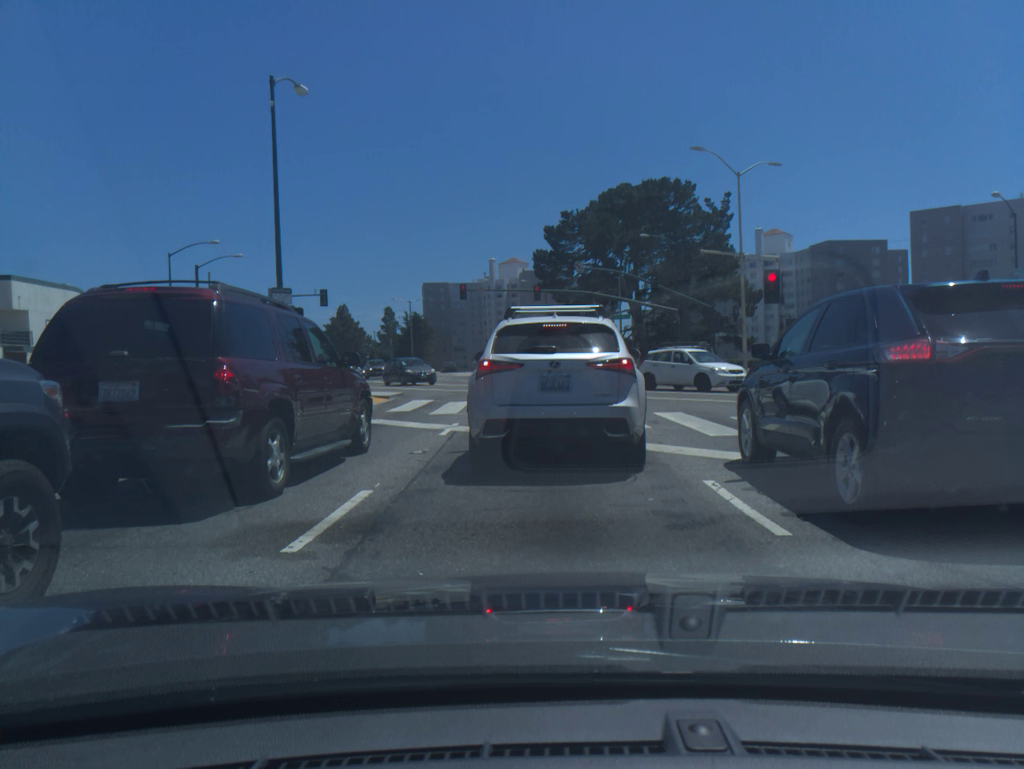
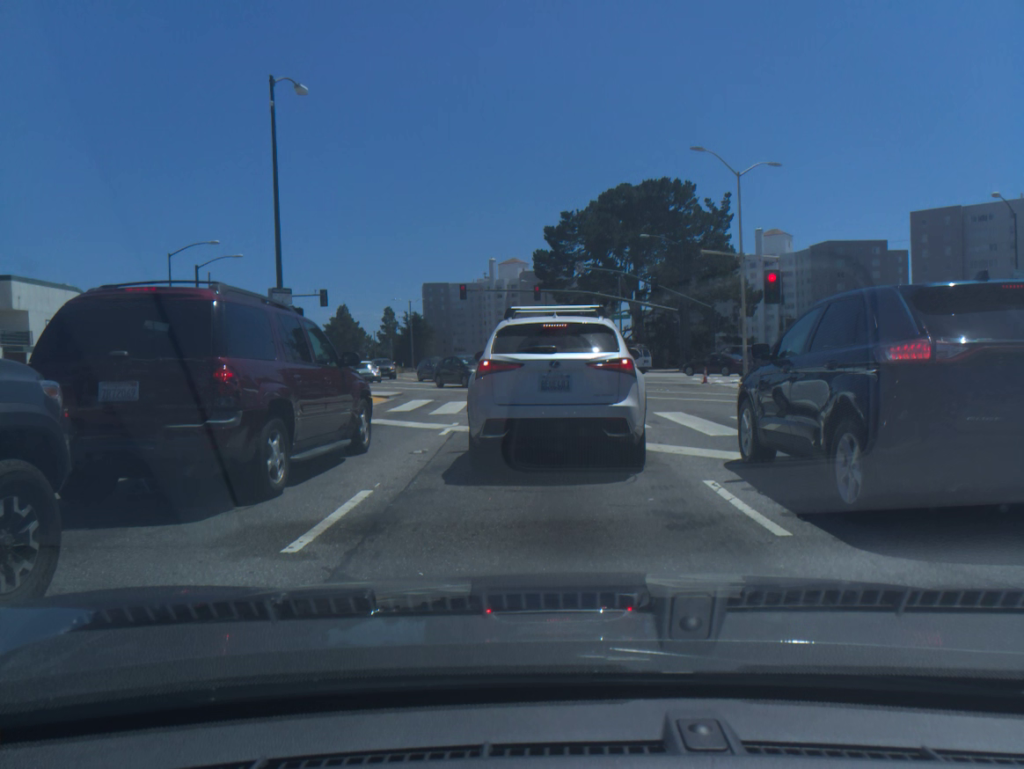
(-0.1, 0.0) m; 0°
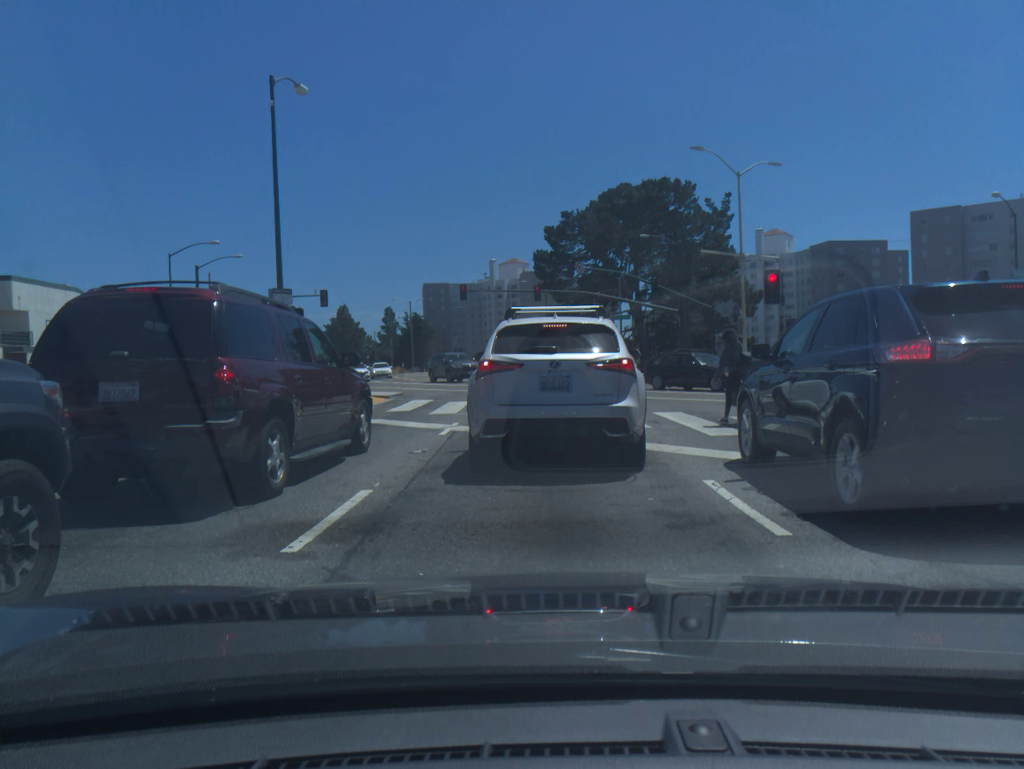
(-0.1, 0.0) m; 0°
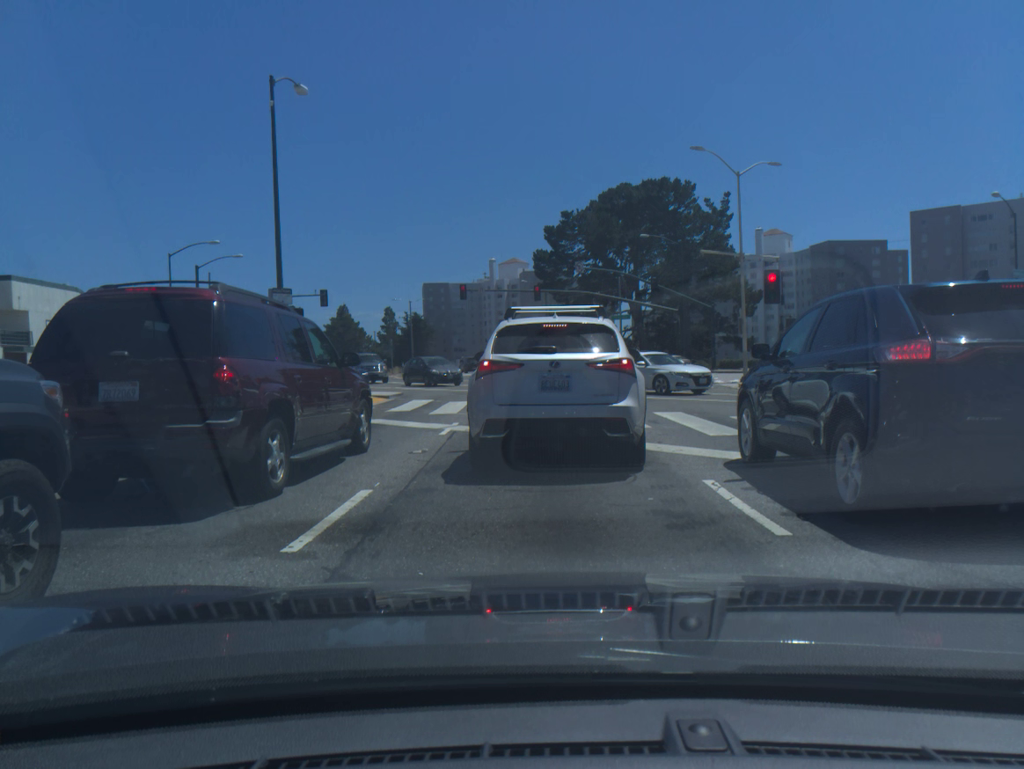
(0.0, 0.0) m; 0°
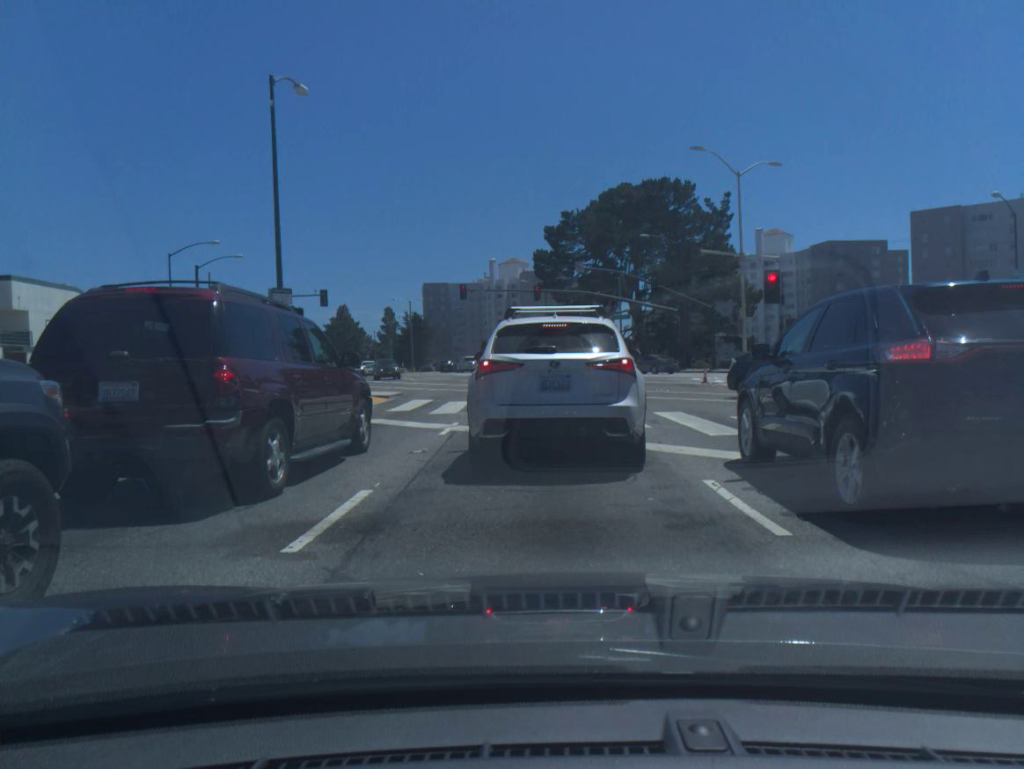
(+0.1, +0.2) m; 0°
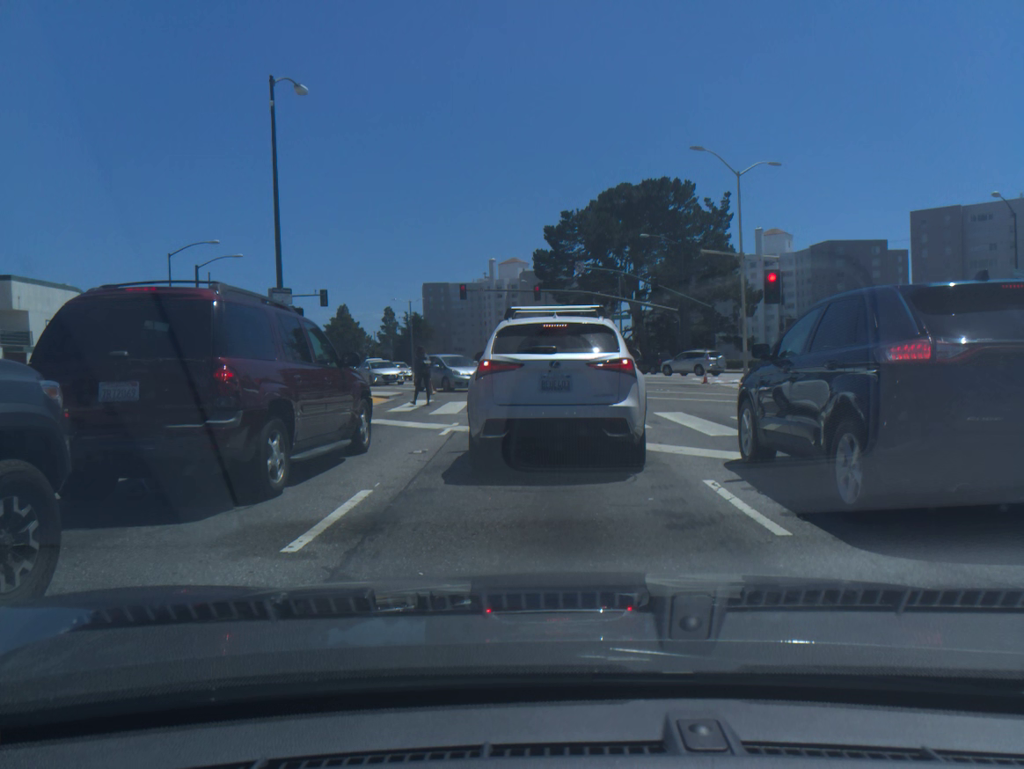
(0.0, +0.1) m; 0°
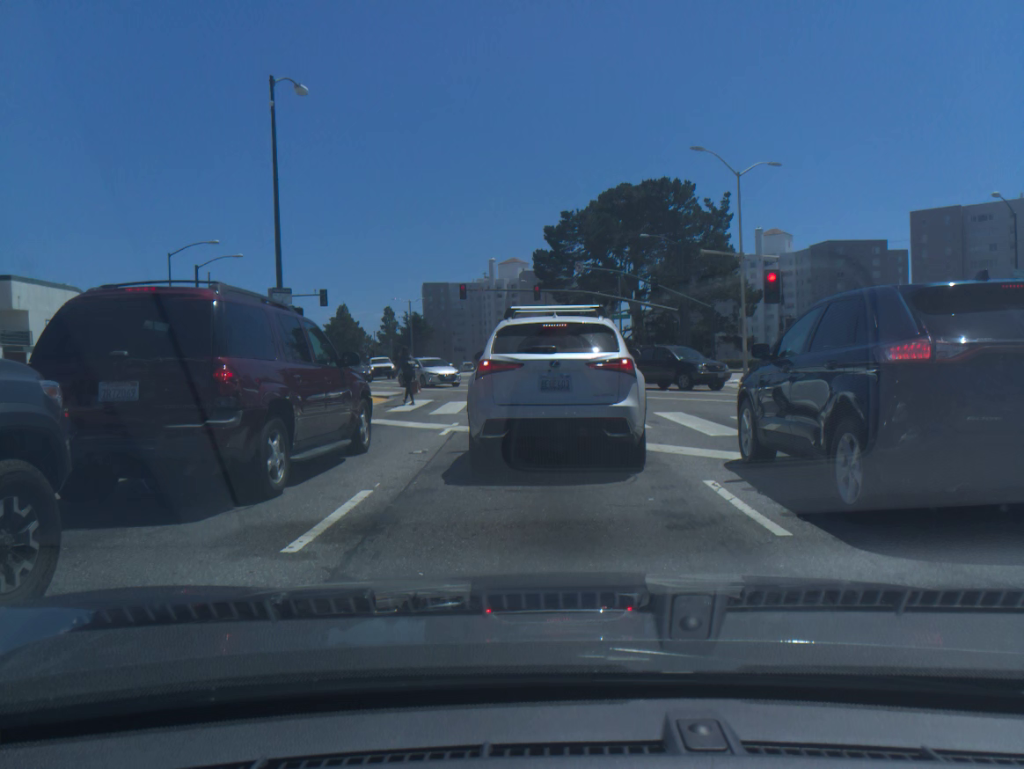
(0.0, 0.0) m; 0°
